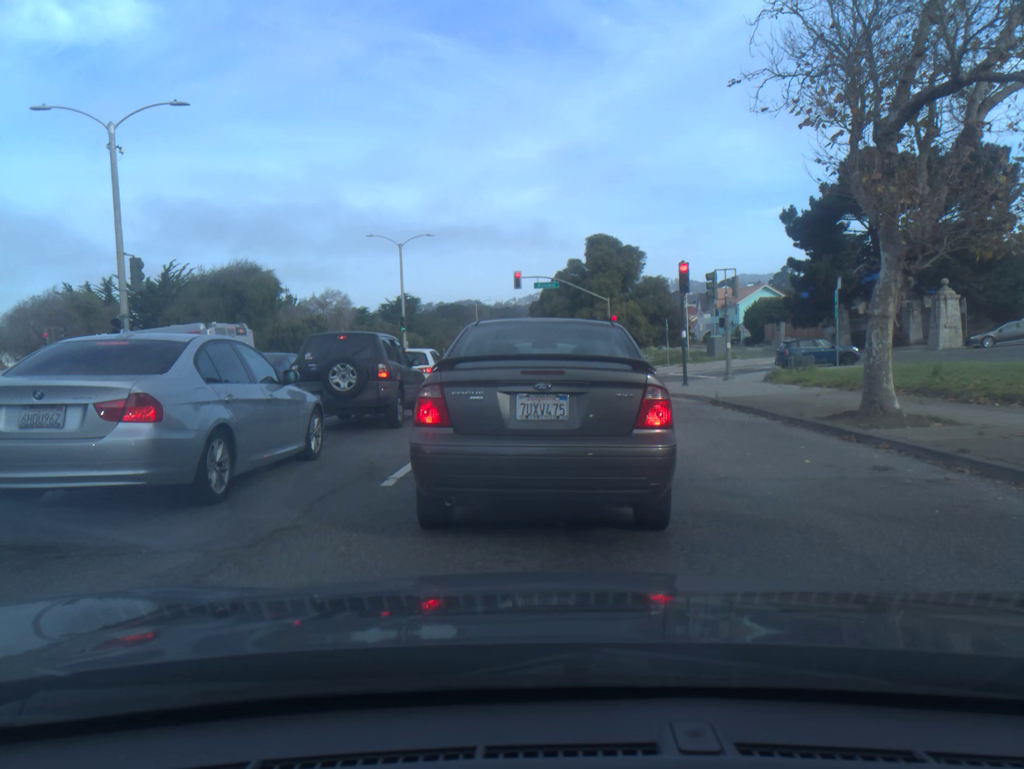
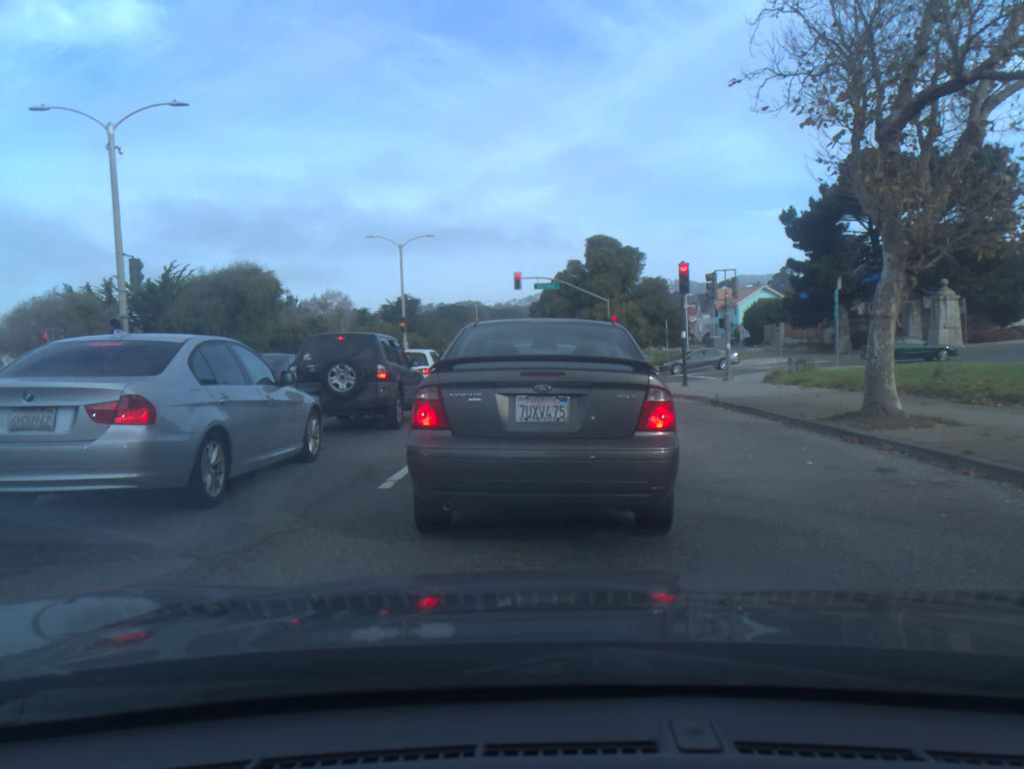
(0.0, +0.1) m; 0°
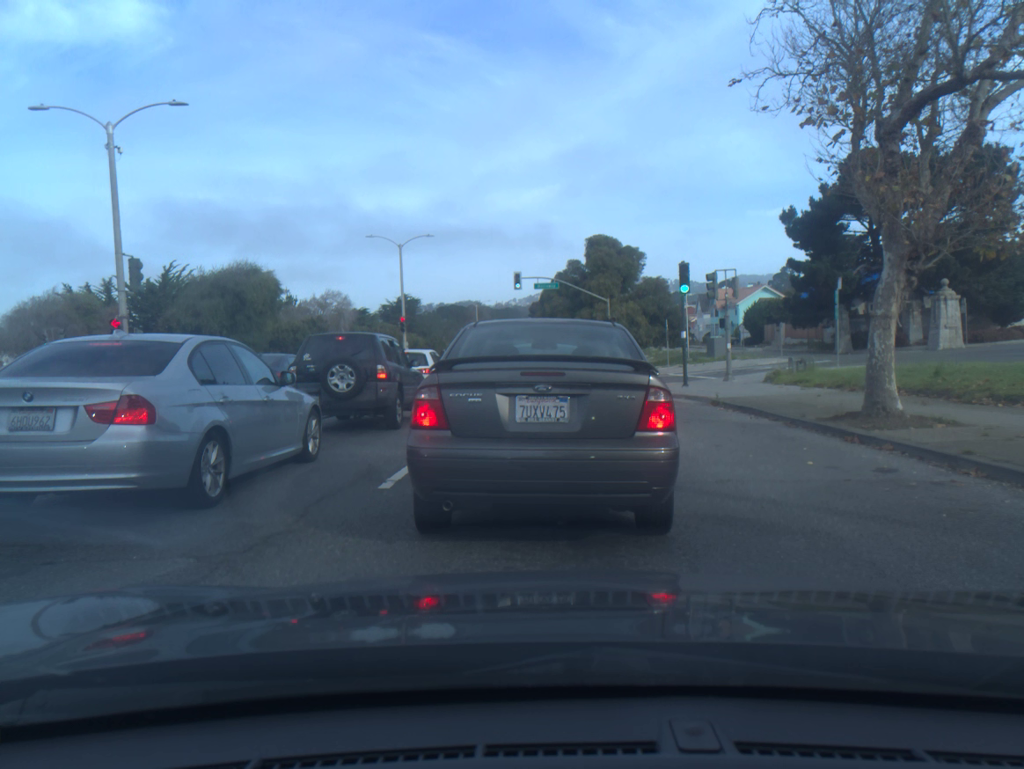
(0.0, -0.1) m; 0°
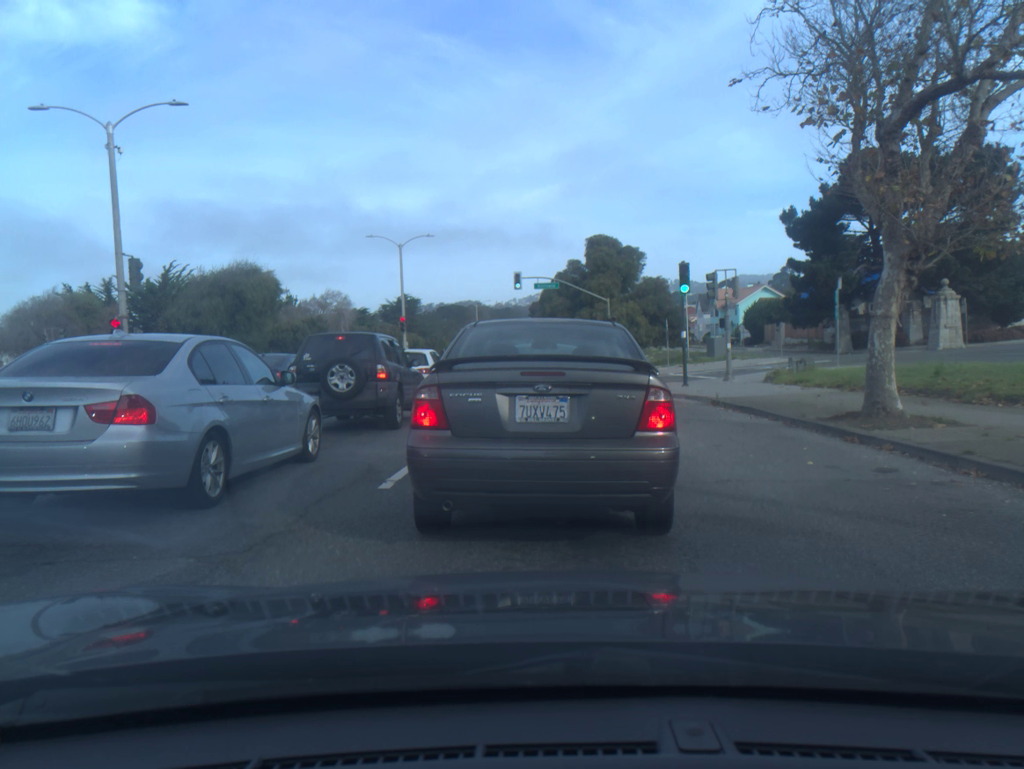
(0.0, 0.0) m; 0°
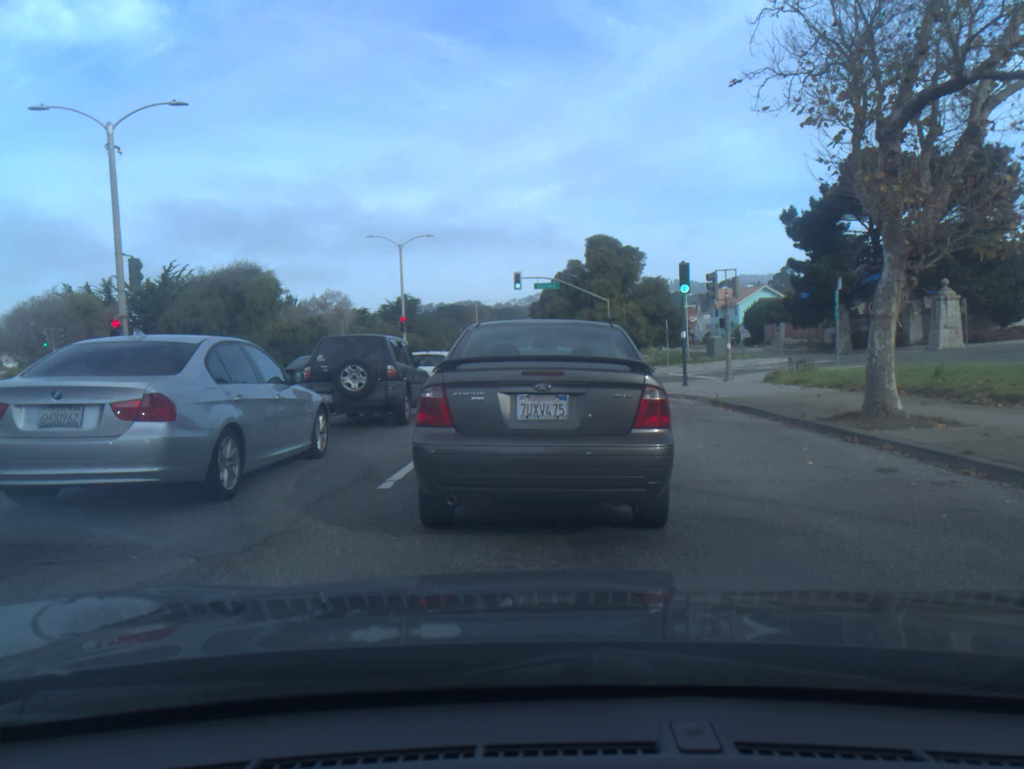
(0.0, 0.0) m; 0°
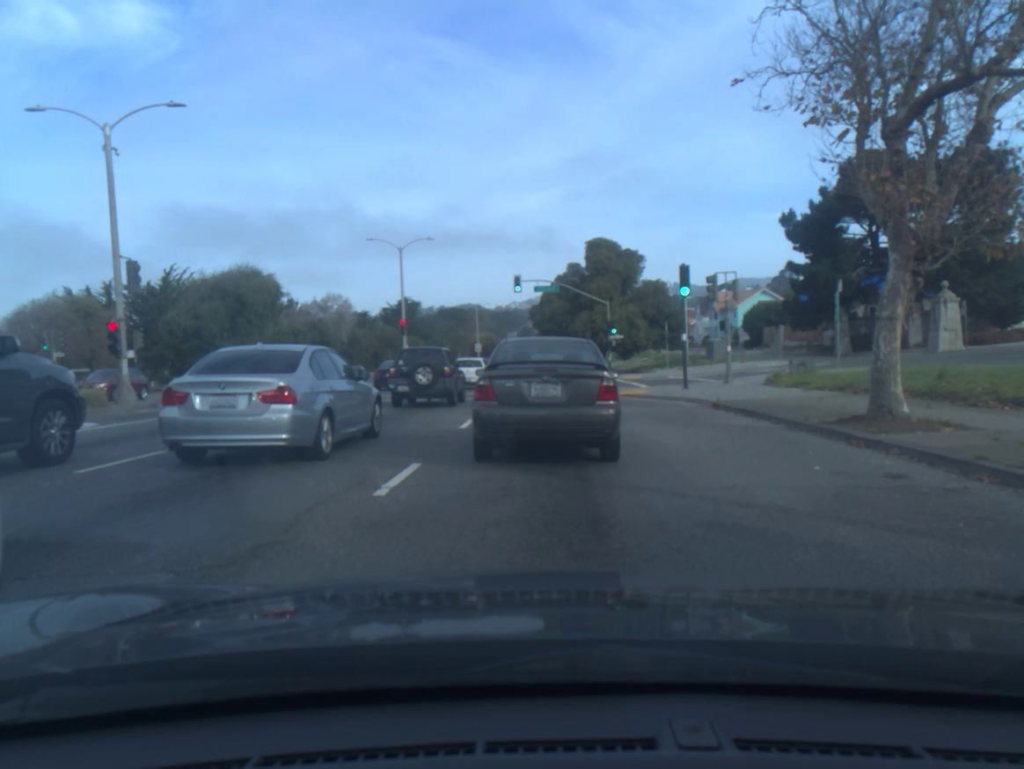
(0.0, +0.2) m; 0°
